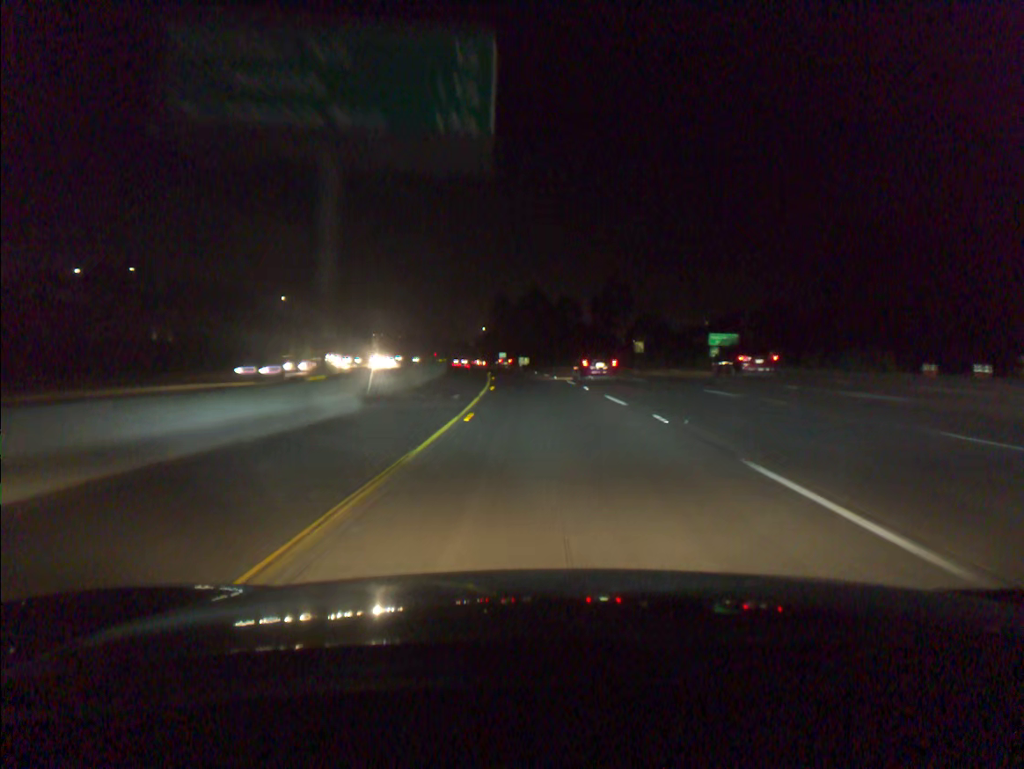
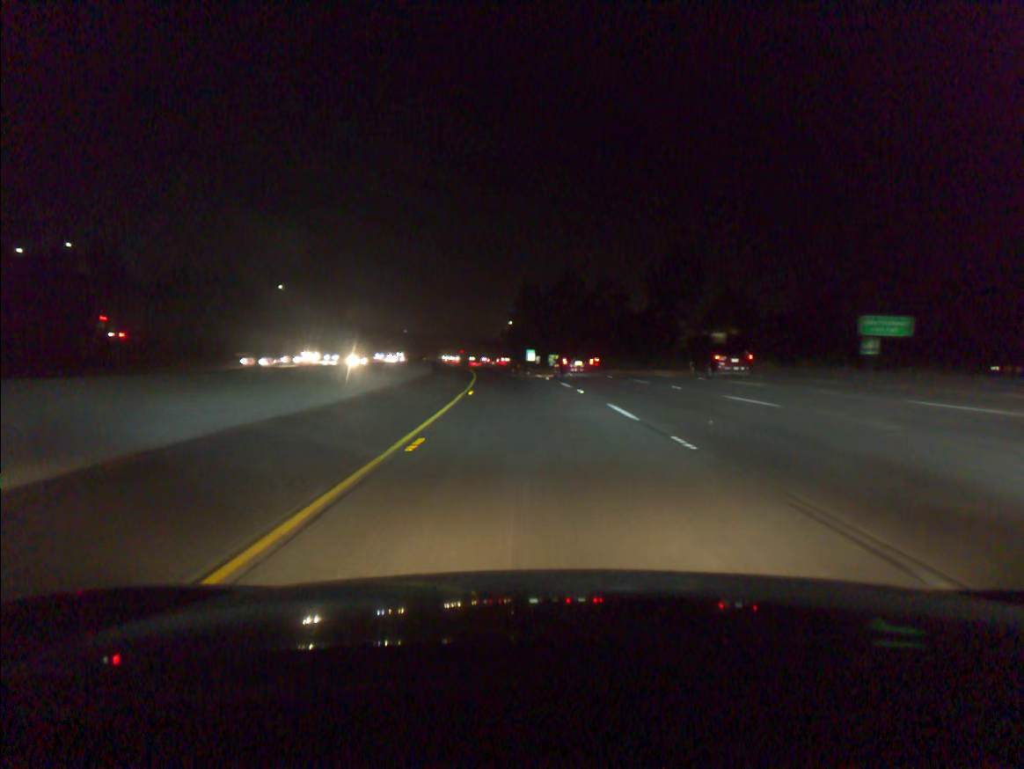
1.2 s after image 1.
(-0.5, +33.9) m; -2°
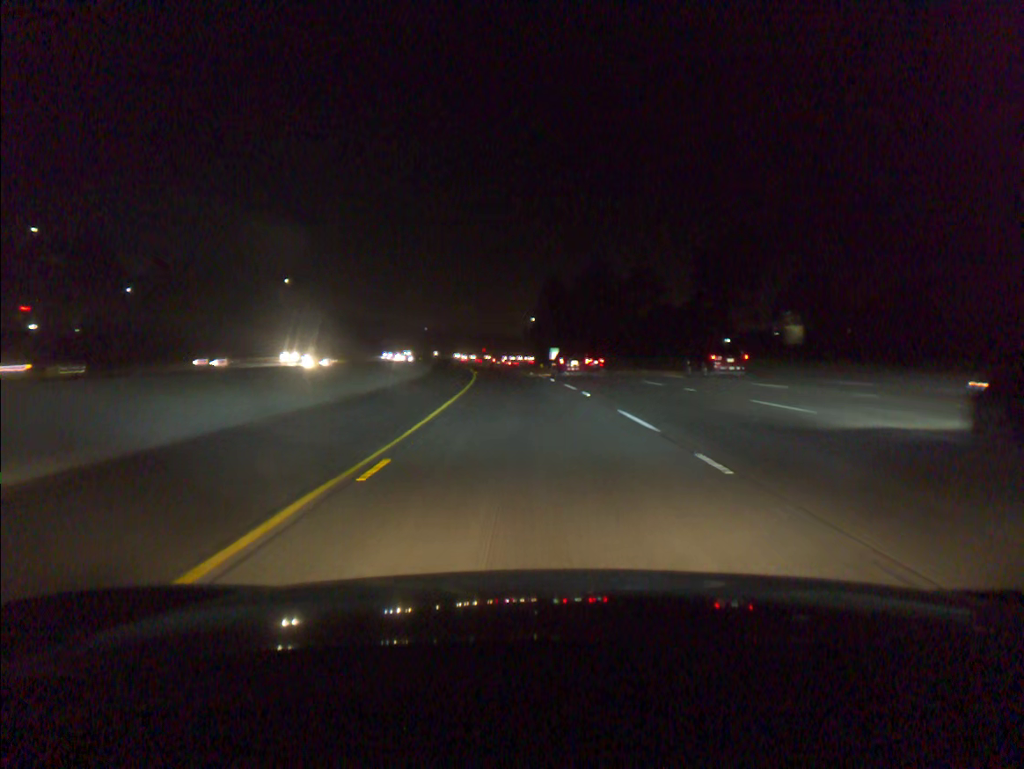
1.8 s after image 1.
(-0.2, +17.0) m; -2°
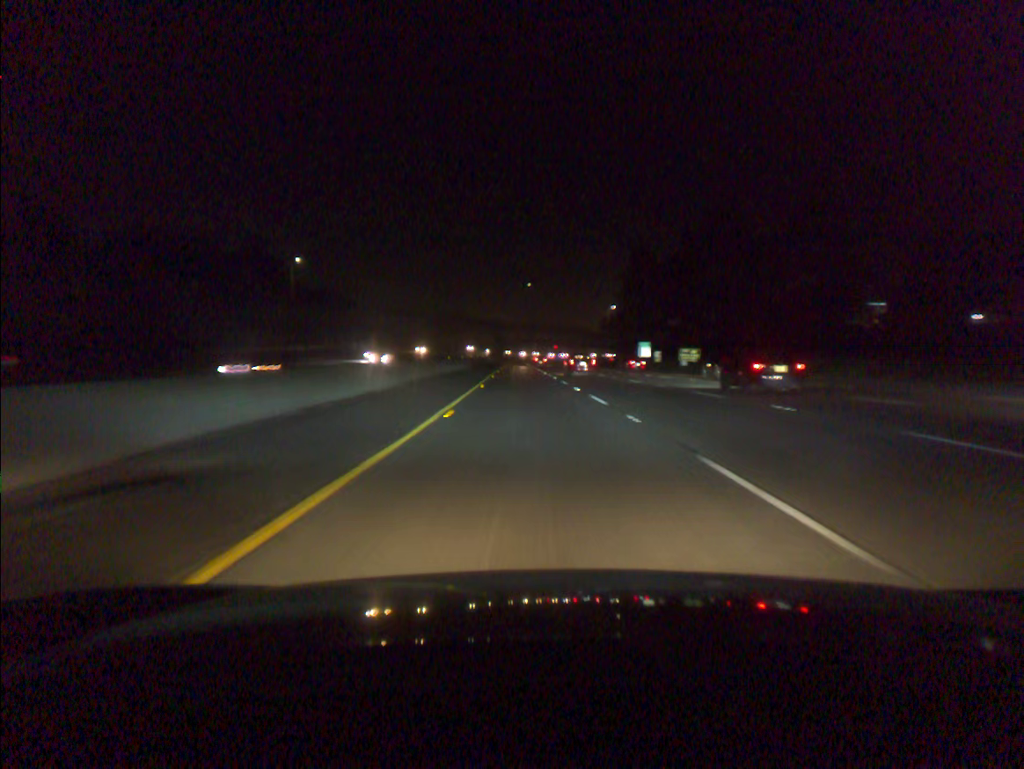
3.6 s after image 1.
(-2.5, +51.0) m; -5°
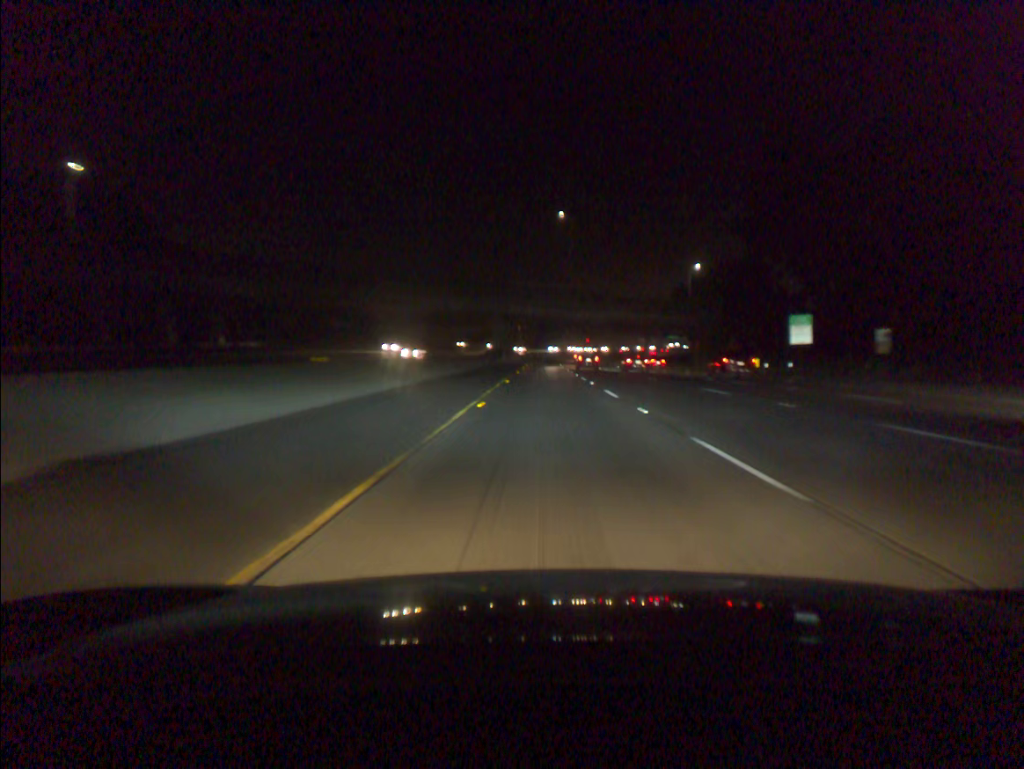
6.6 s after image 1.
(-2.5, +85.4) m; -2°
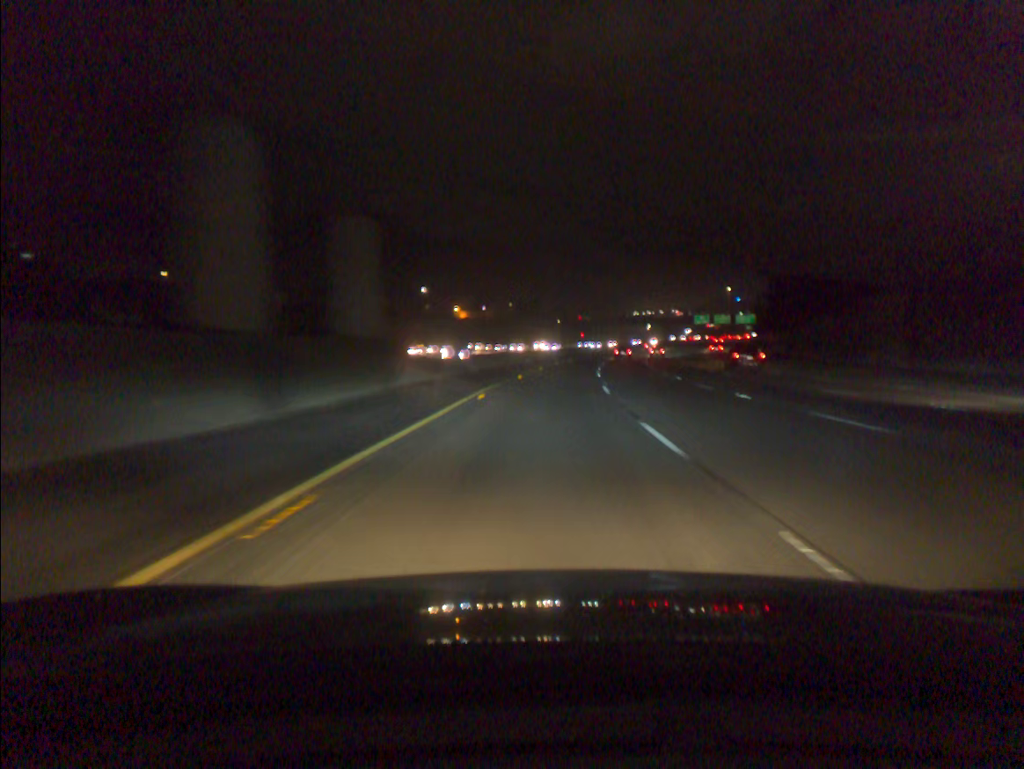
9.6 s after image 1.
(+0.7, +85.3) m; +1°
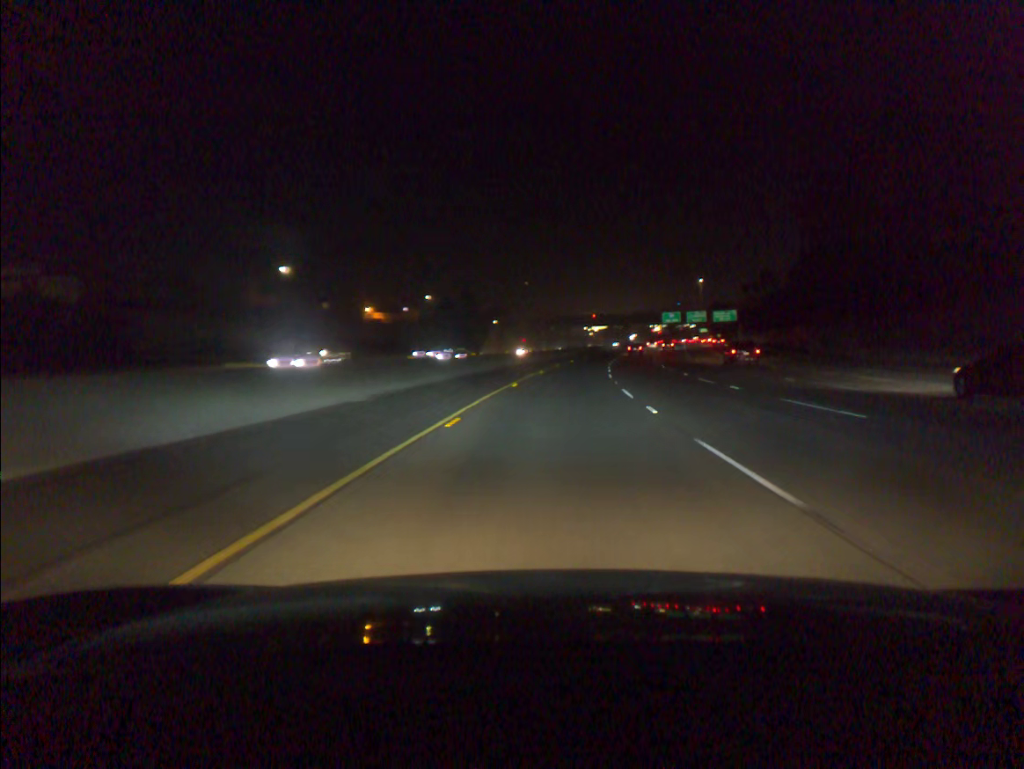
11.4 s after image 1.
(+1.7, +51.0) m; +4°
